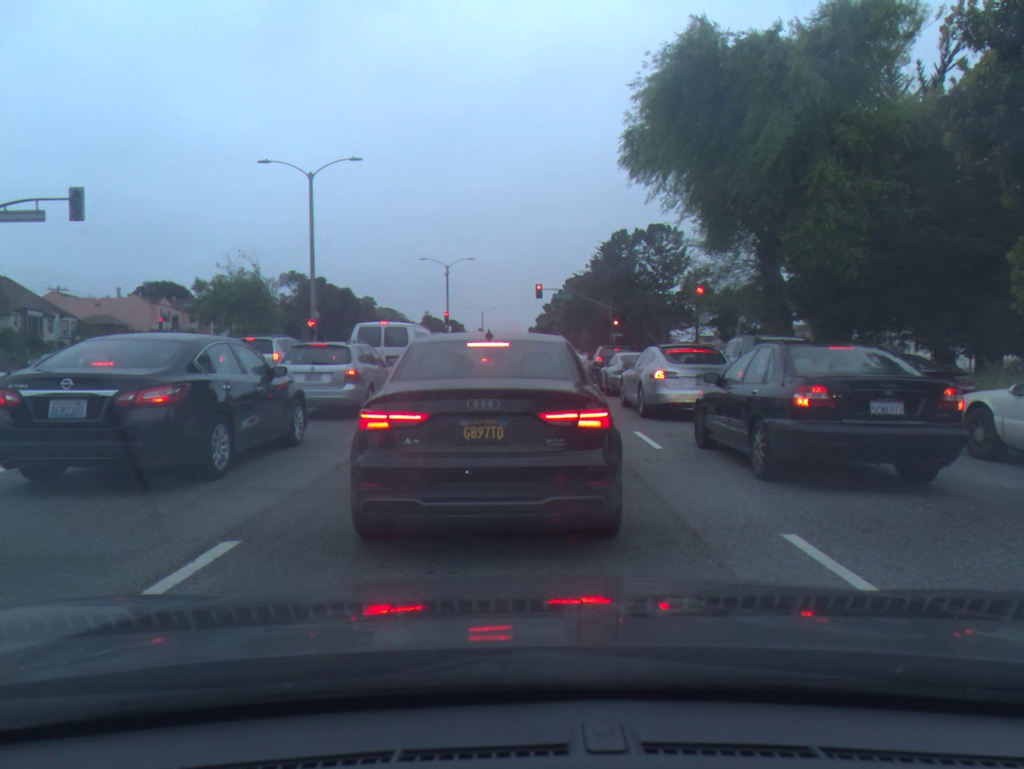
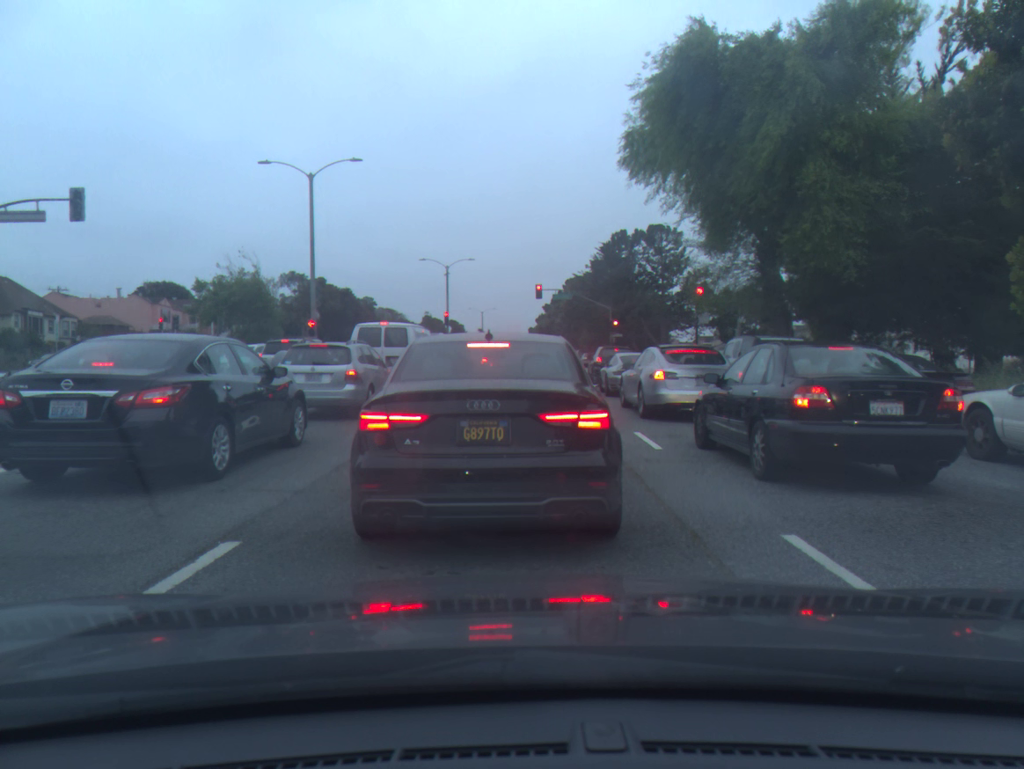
(0.0, 0.0) m; 0°
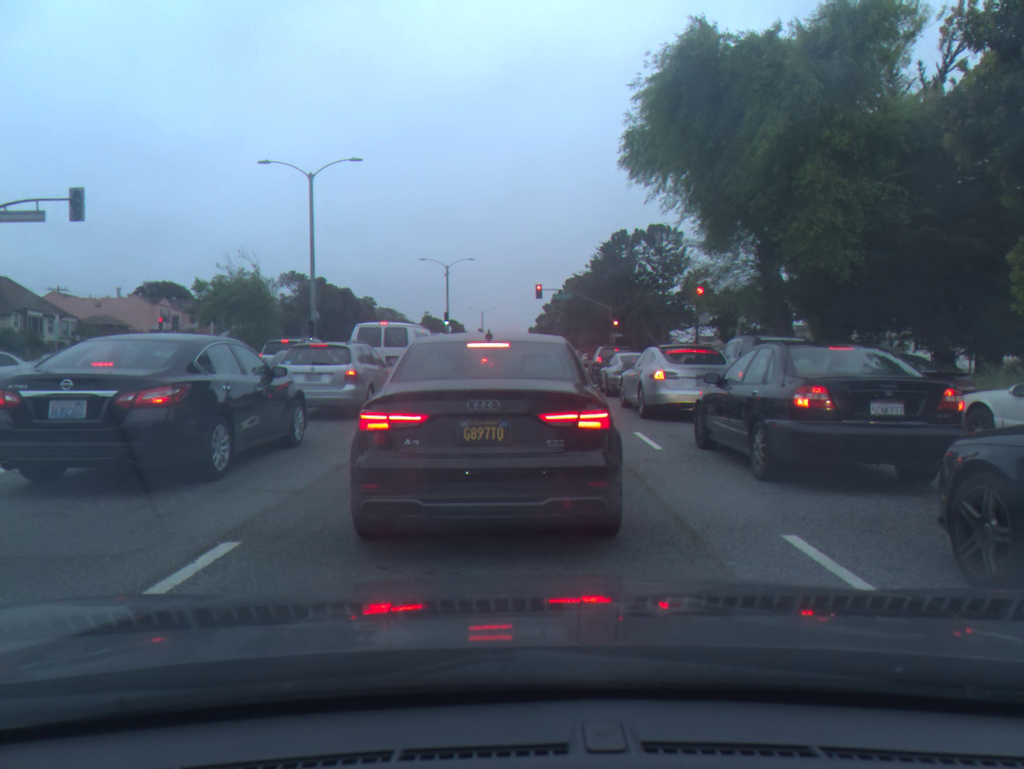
(0.0, 0.0) m; 0°
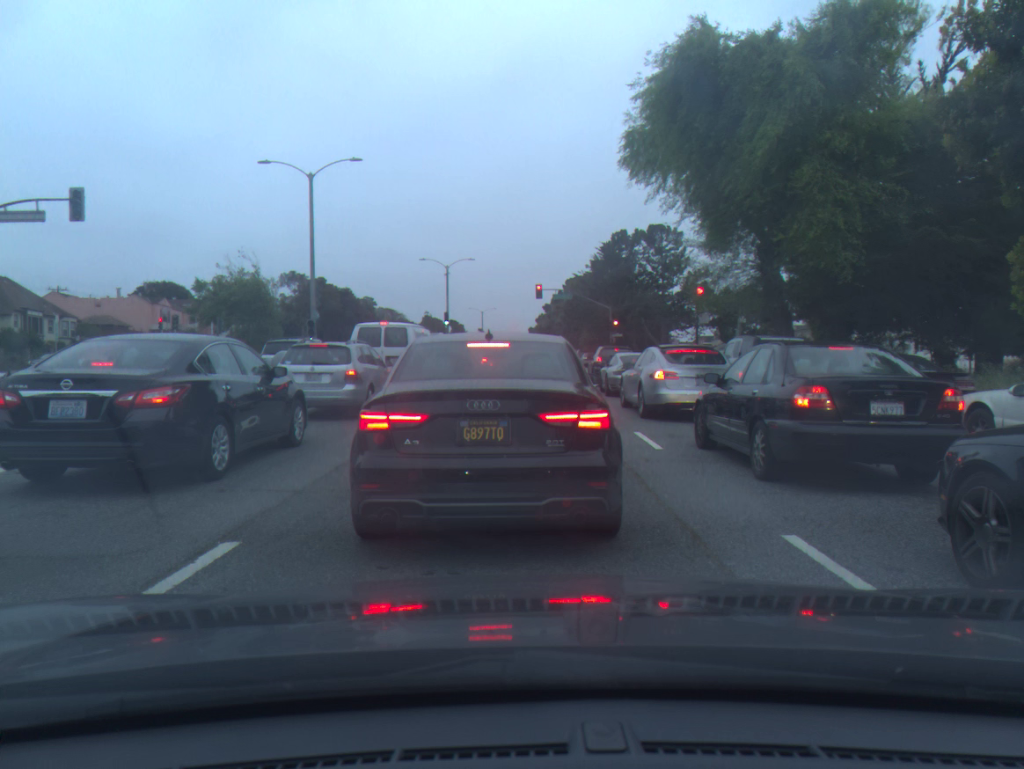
(0.0, 0.0) m; 0°
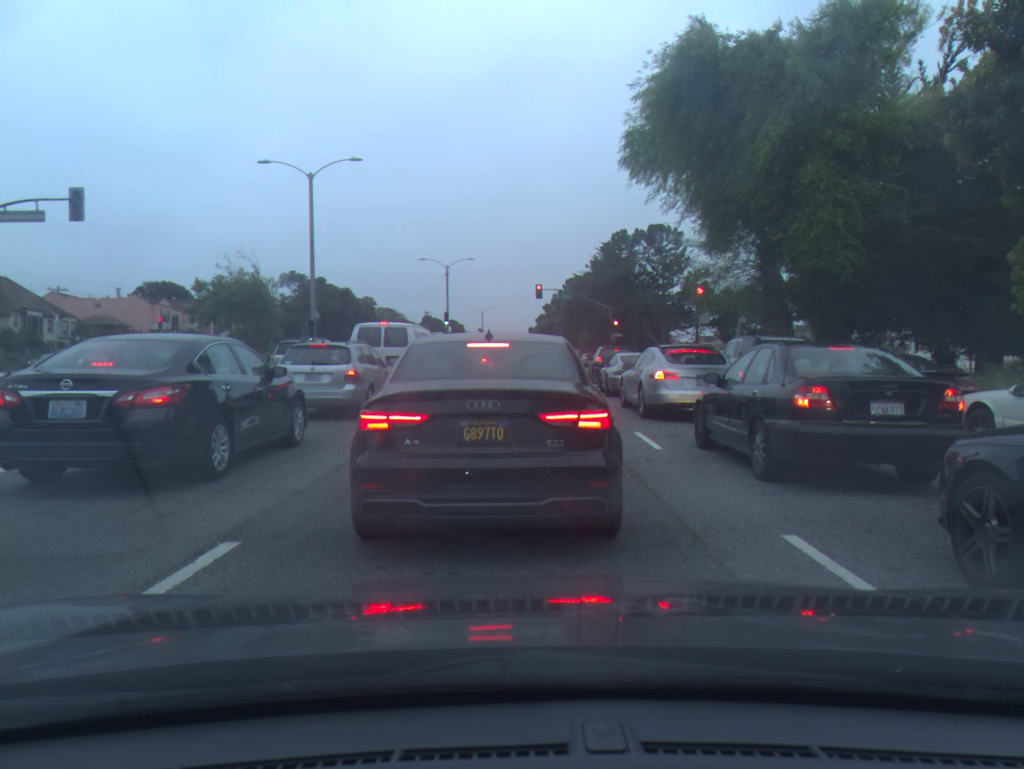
(0.0, 0.0) m; 0°
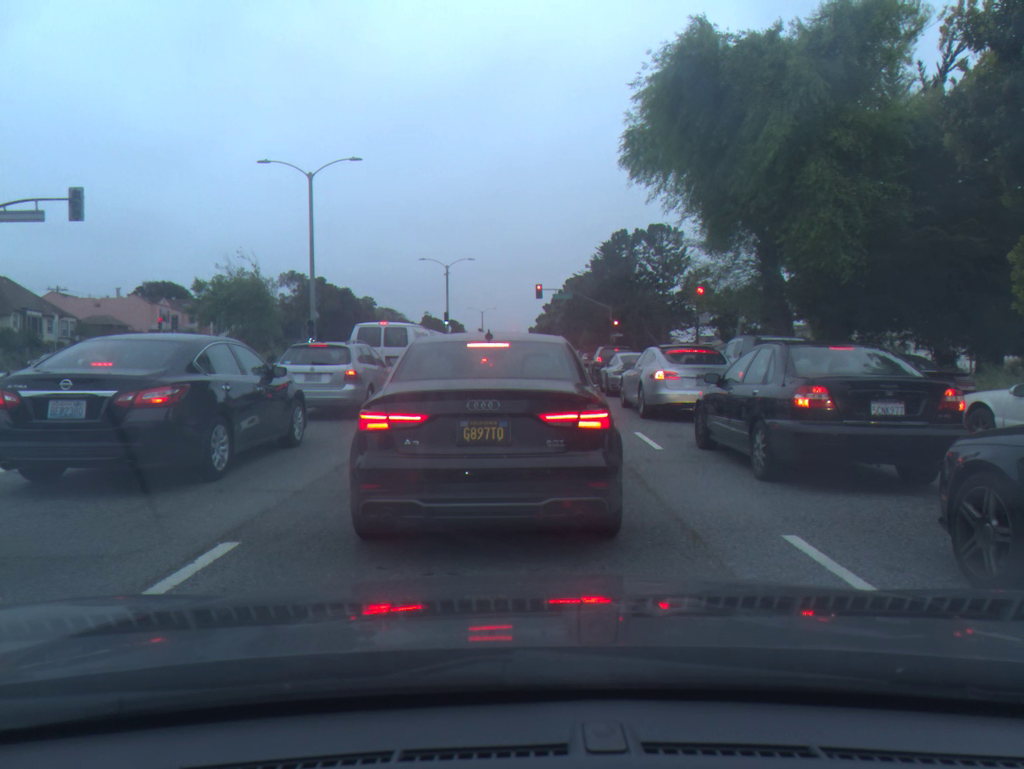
(0.0, 0.0) m; 0°
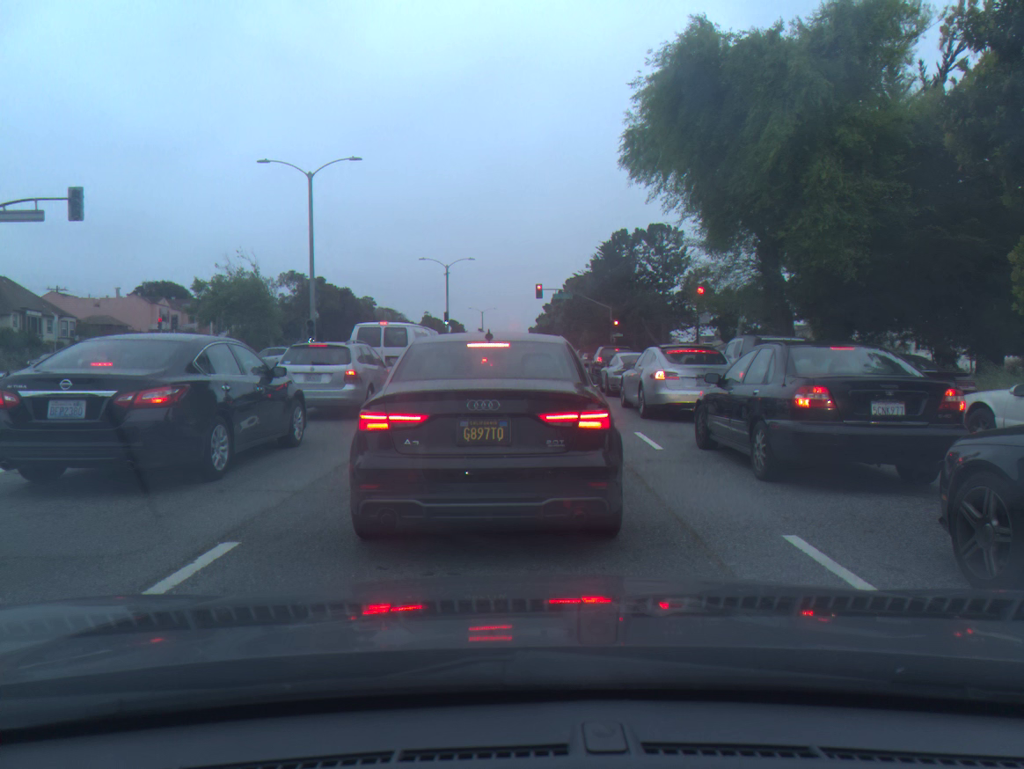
(0.0, 0.0) m; 0°
